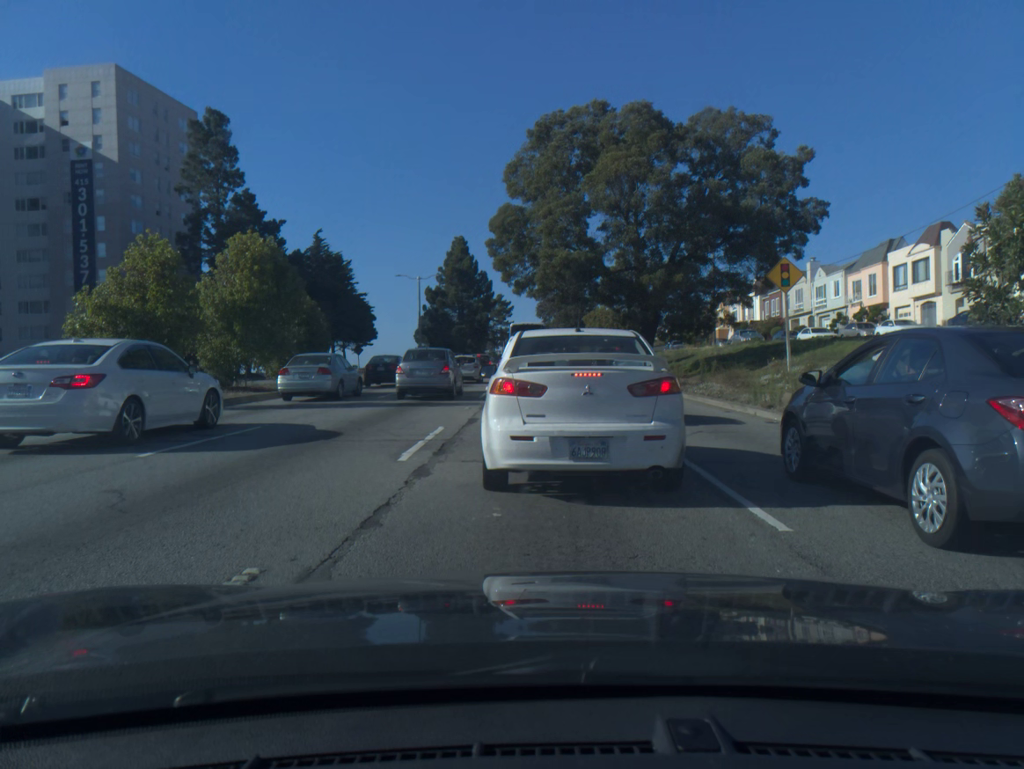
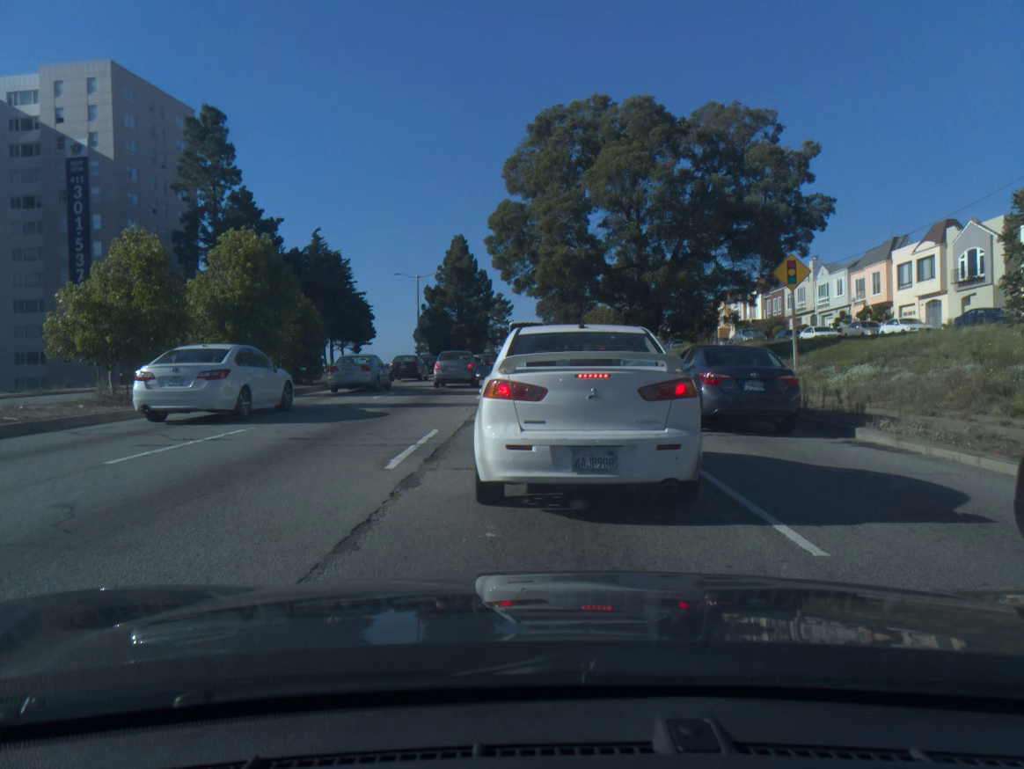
(0.0, +0.7) m; 0°
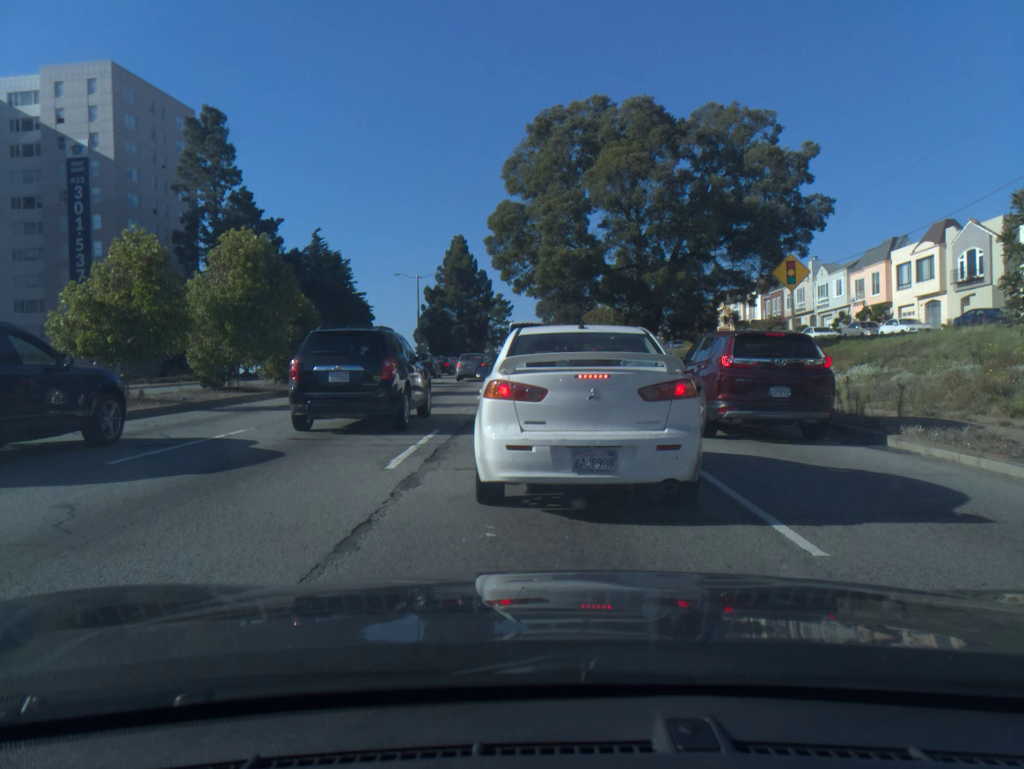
(0.0, -0.1) m; 0°
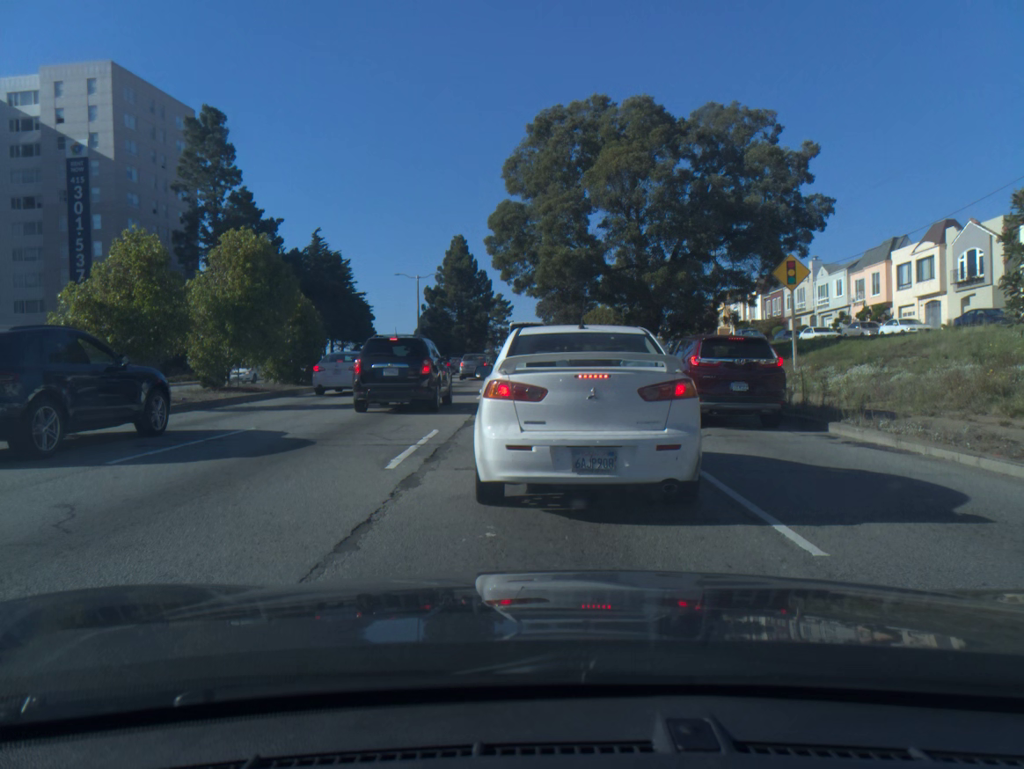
(0.0, 0.0) m; 0°
